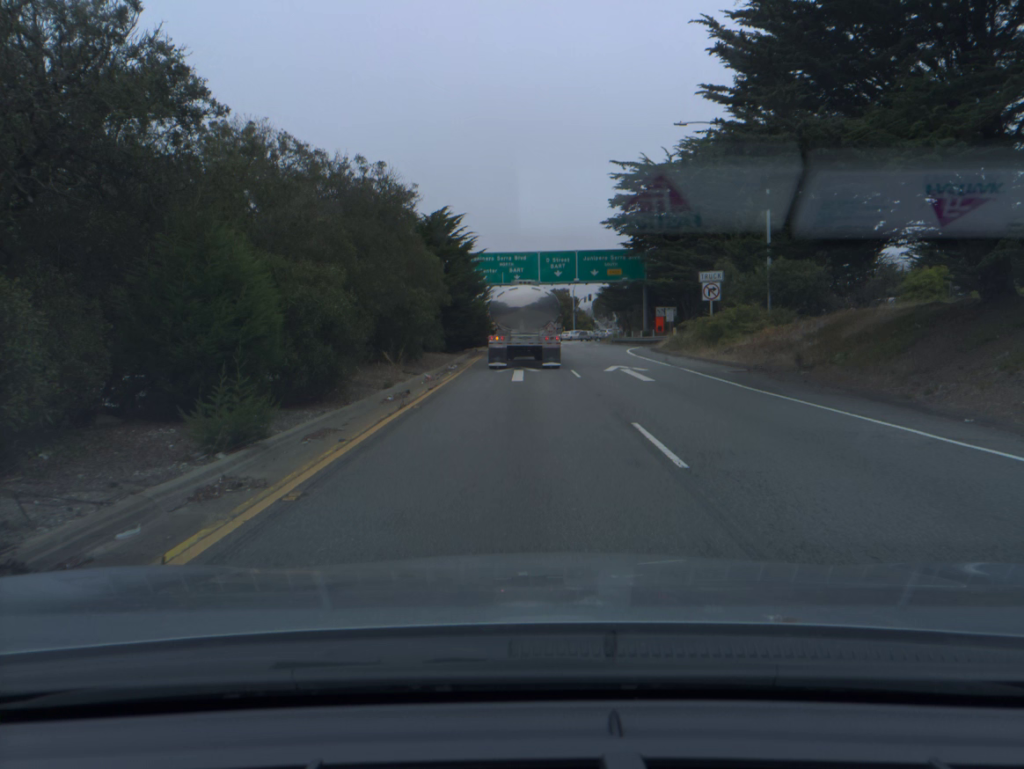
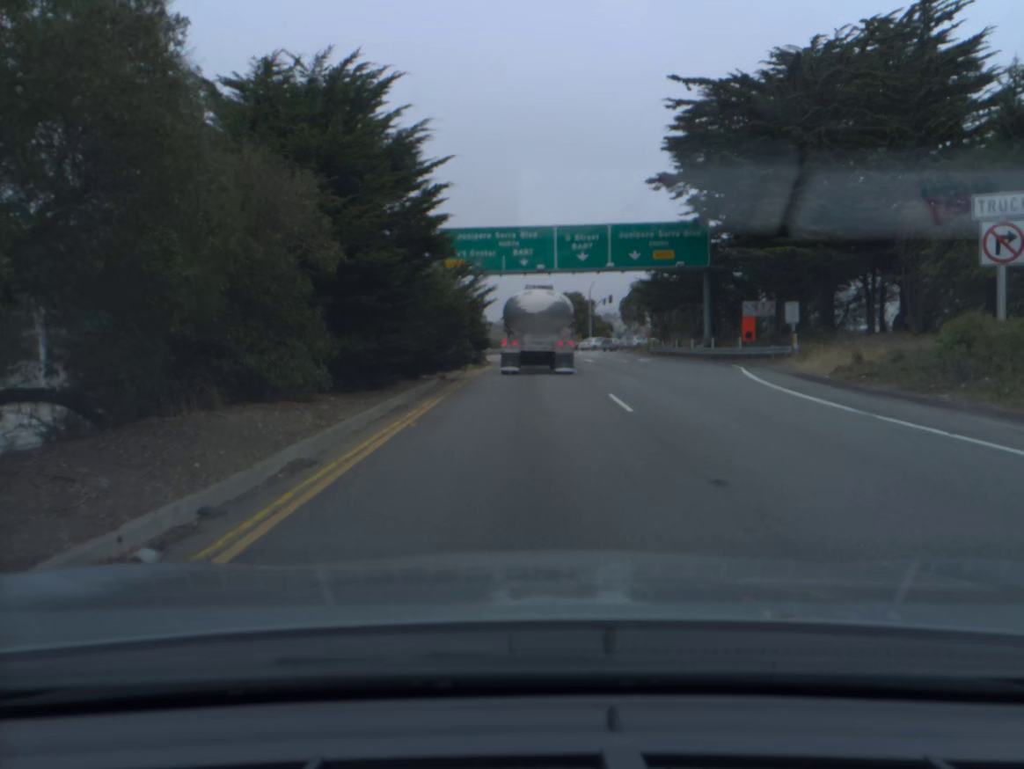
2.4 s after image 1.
(0.0, +24.3) m; -1°
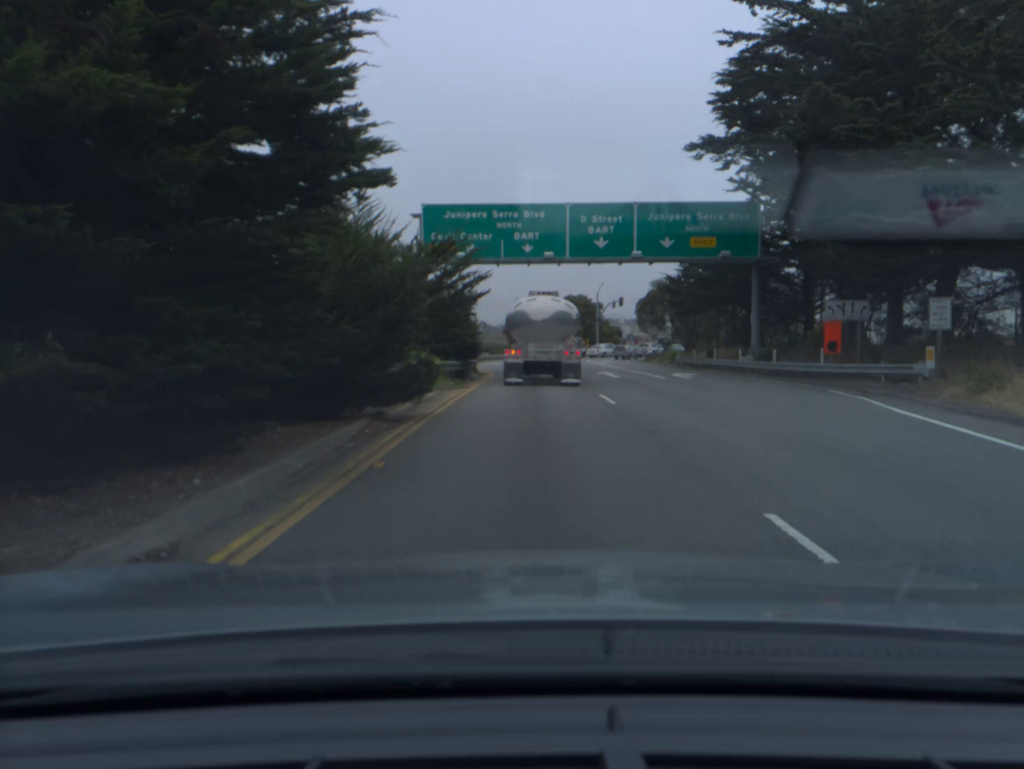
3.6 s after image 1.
(0.0, +10.8) m; 0°
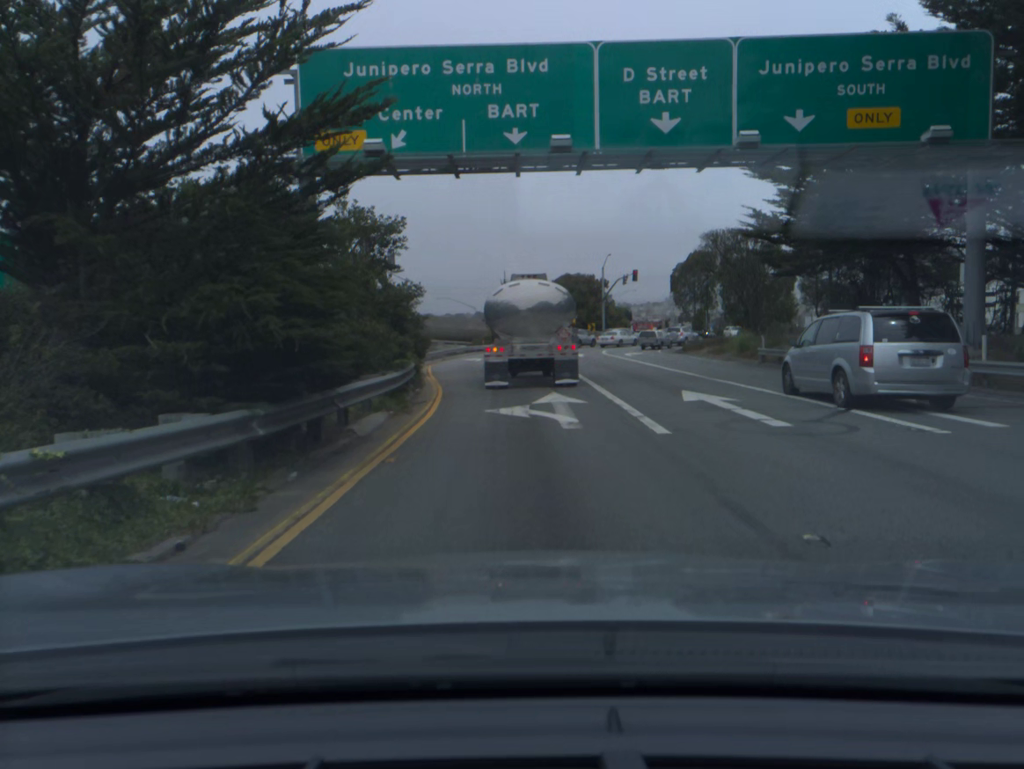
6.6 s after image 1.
(+0.2, +21.9) m; +1°
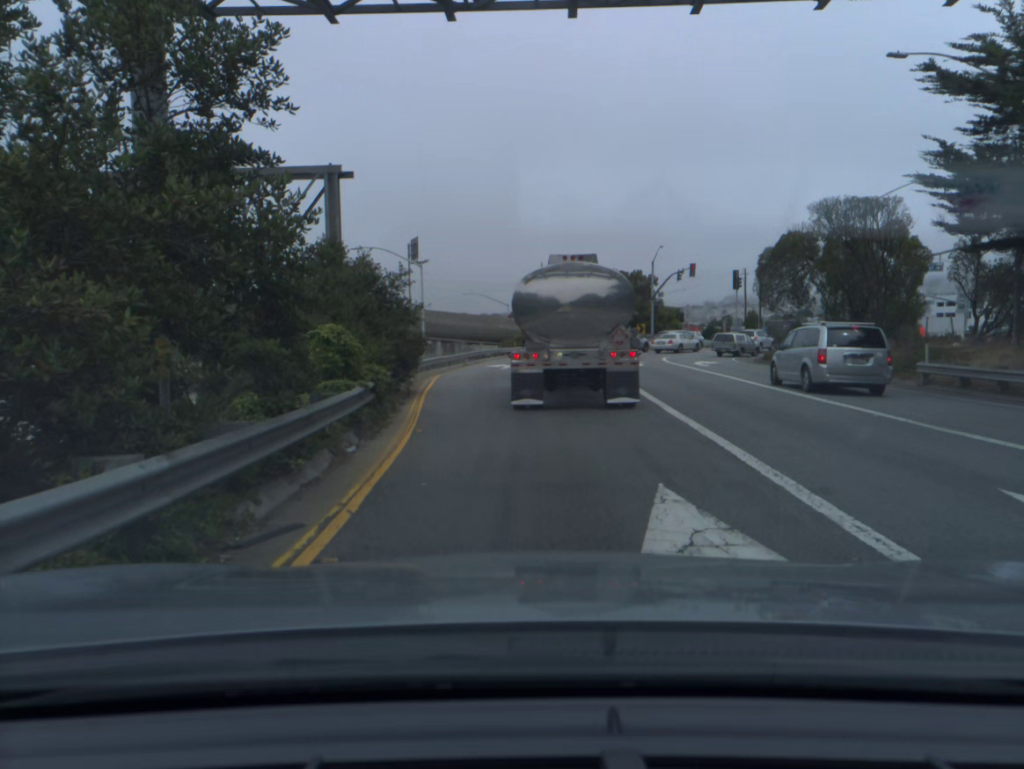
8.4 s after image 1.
(-0.2, +11.2) m; -4°
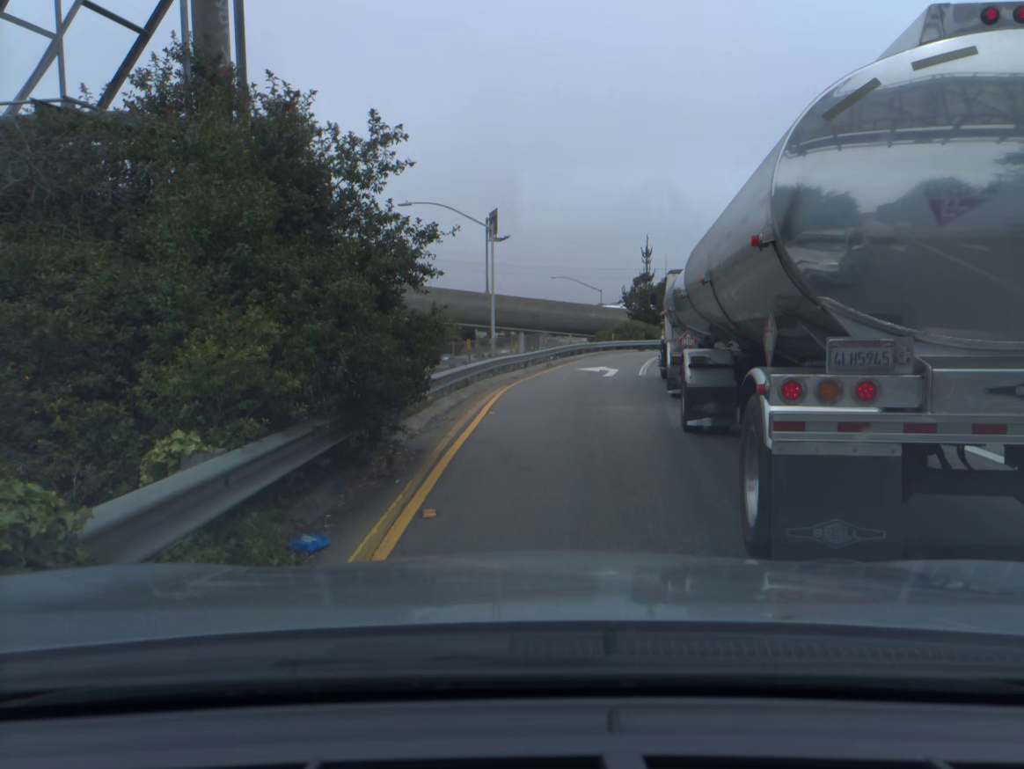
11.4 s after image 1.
(-0.7, +13.6) m; -6°
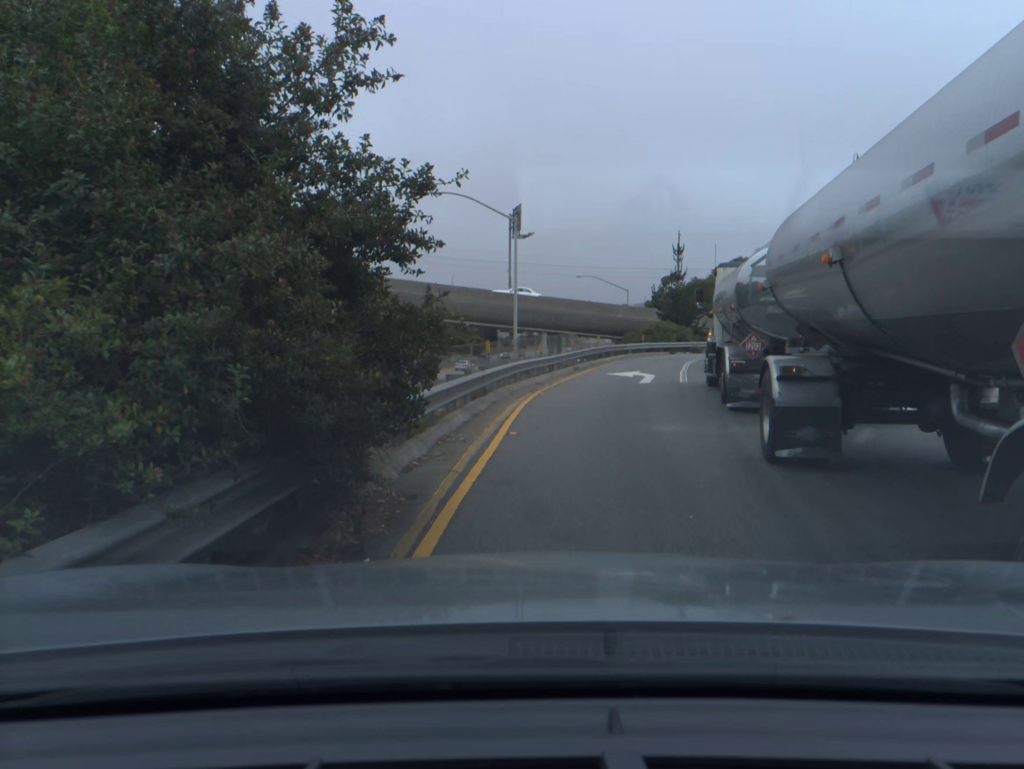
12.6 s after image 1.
(-0.1, +2.5) m; -3°
